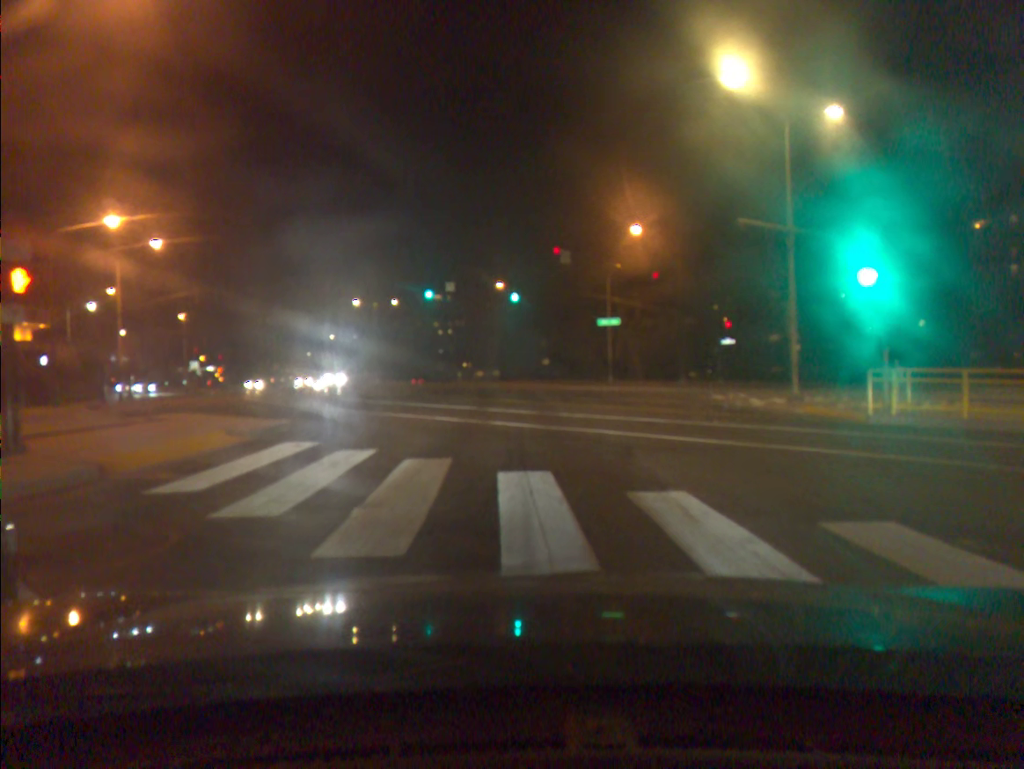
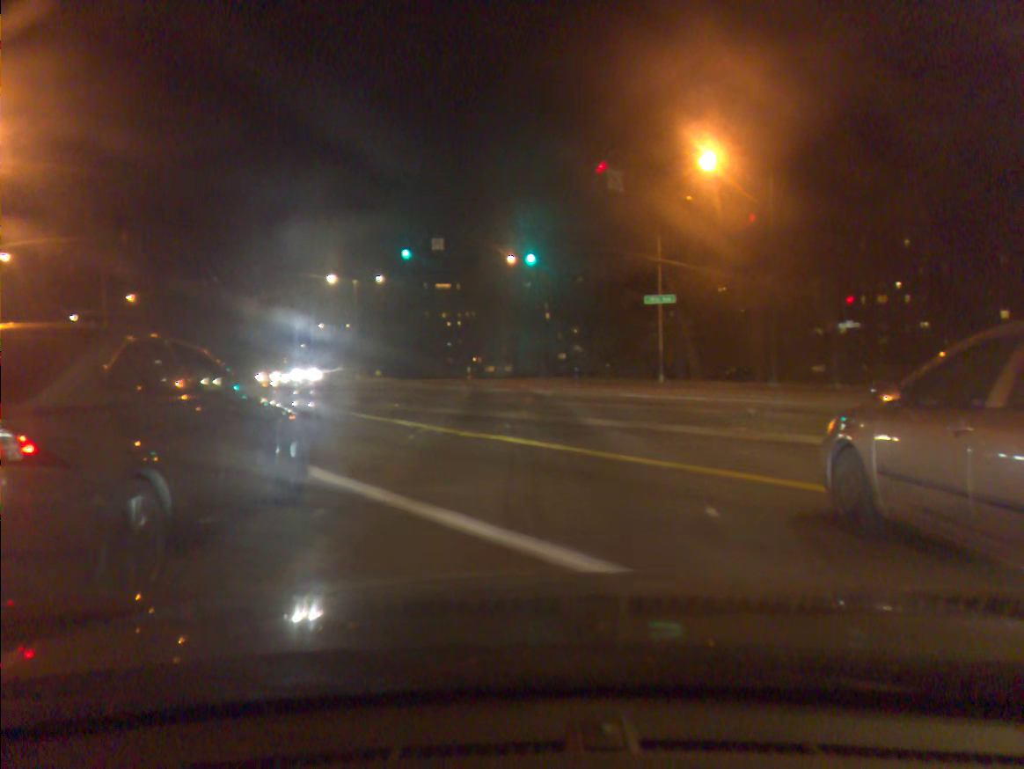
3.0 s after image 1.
(-0.2, +17.3) m; -1°
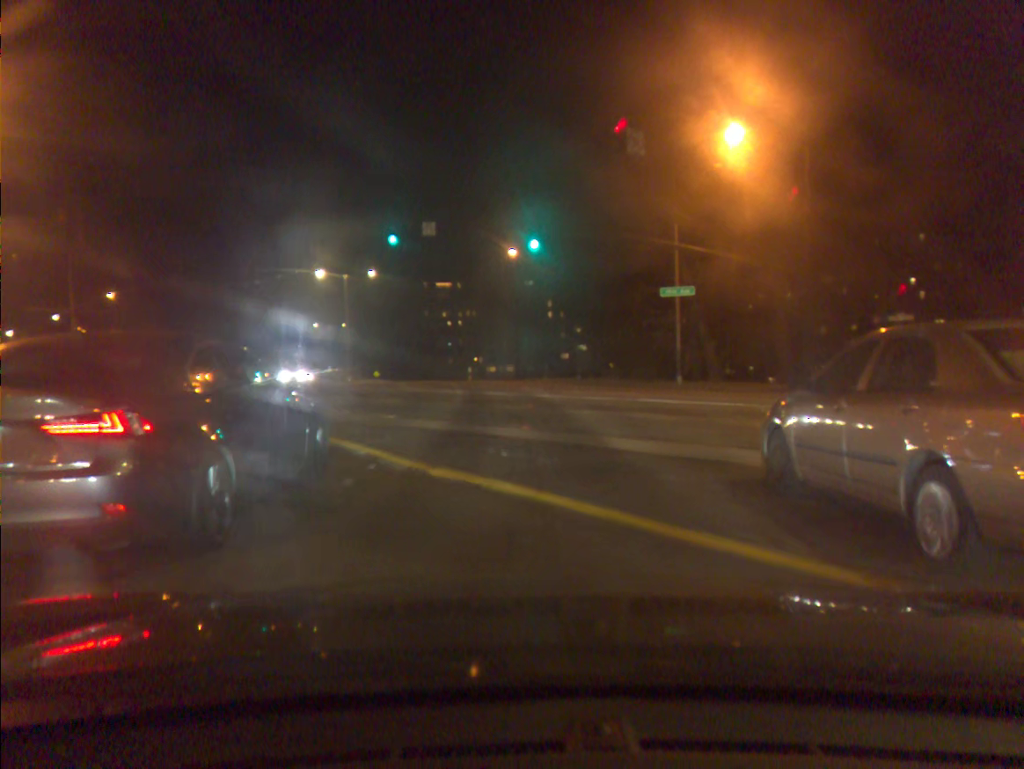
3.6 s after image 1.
(0.0, +4.7) m; 0°
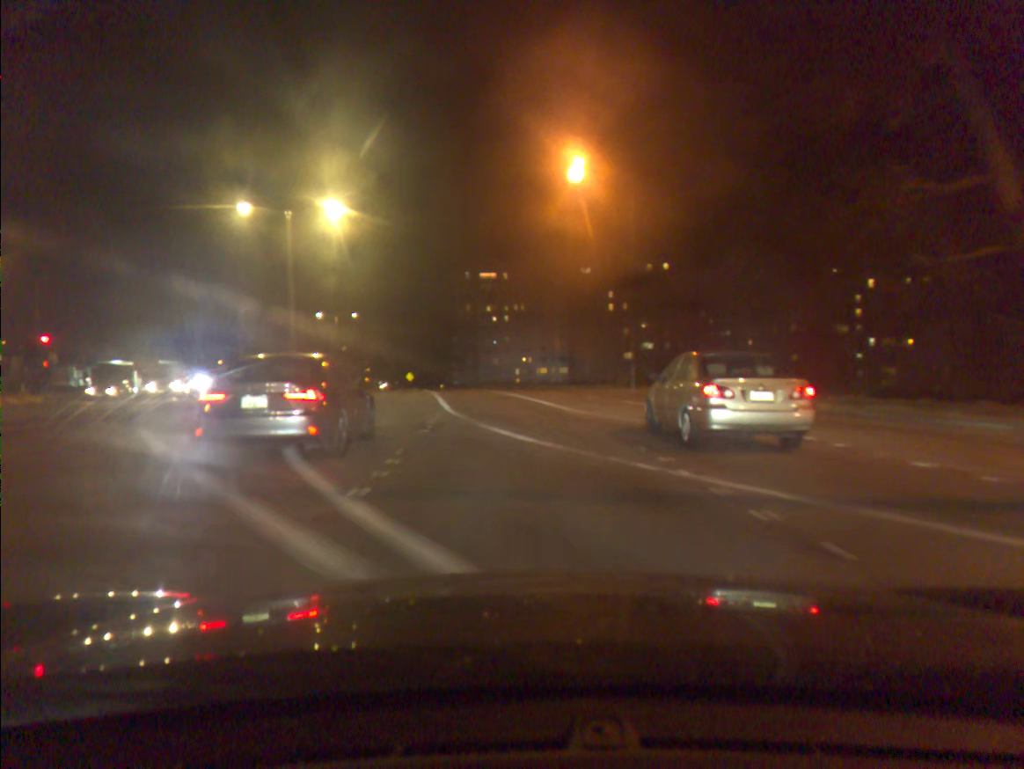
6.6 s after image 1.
(-0.6, +28.7) m; -4°
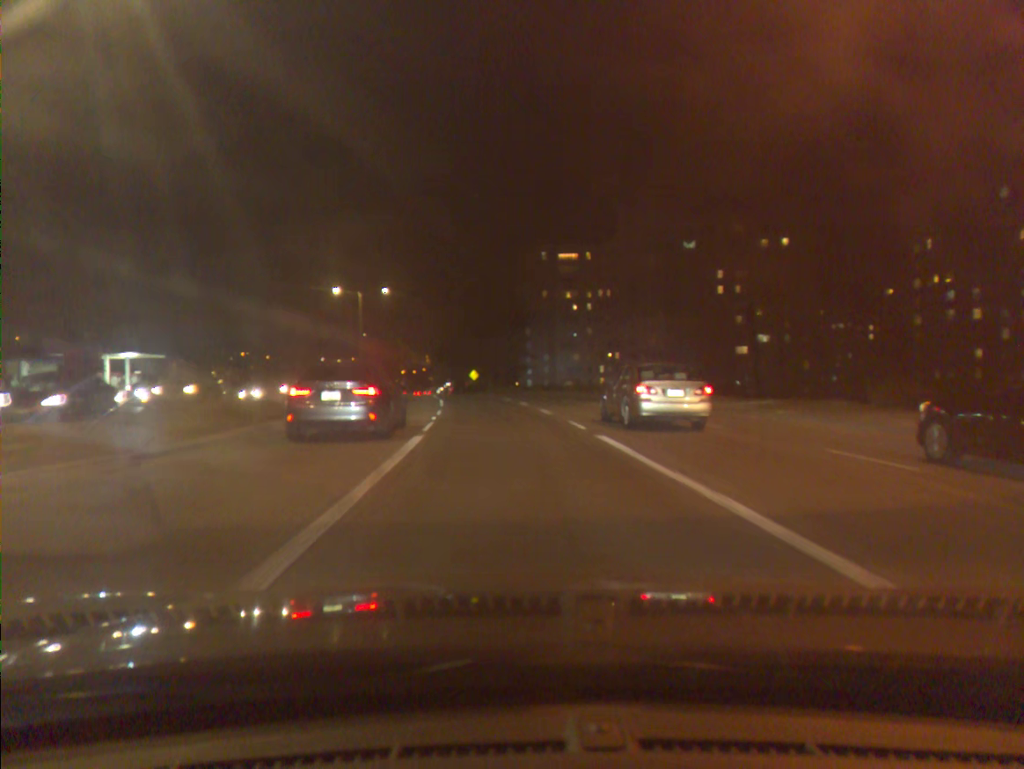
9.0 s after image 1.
(-1.4, +29.4) m; -5°
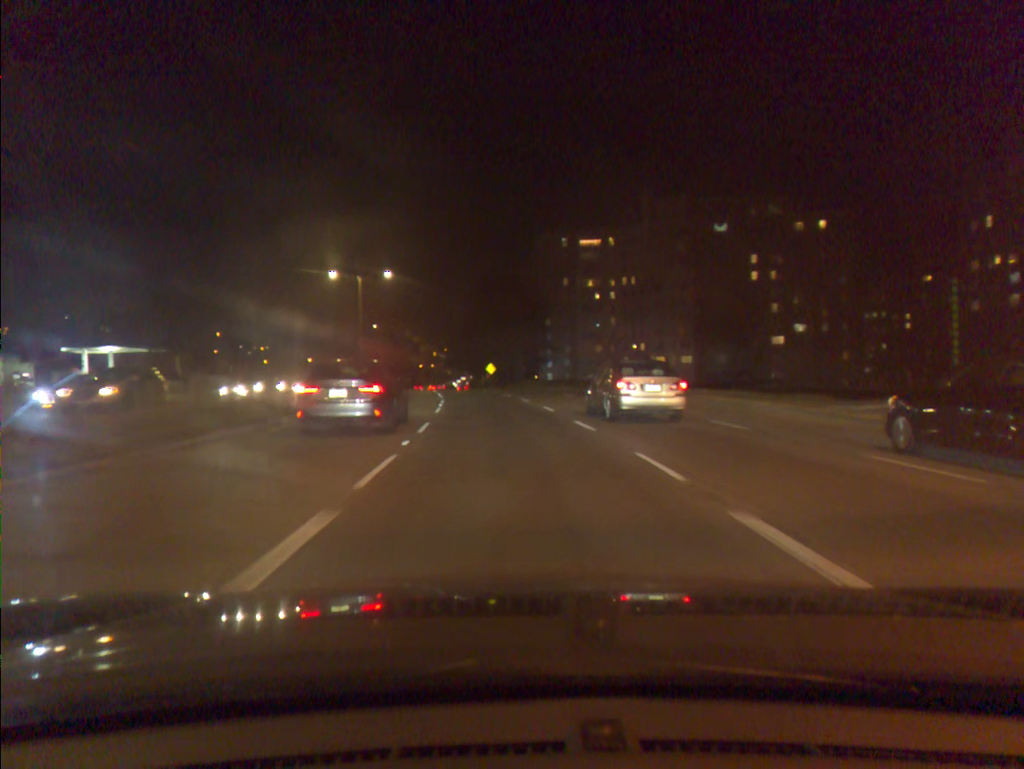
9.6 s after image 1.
(-0.1, +8.3) m; -2°
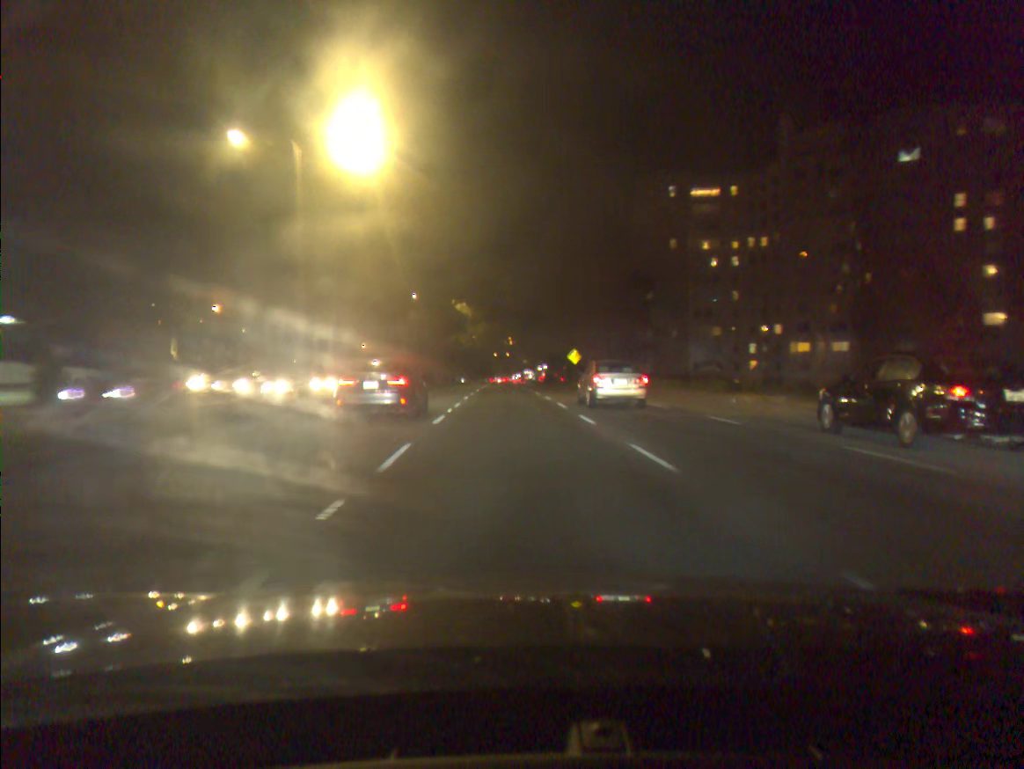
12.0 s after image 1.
(-2.0, +35.9) m; -6°
